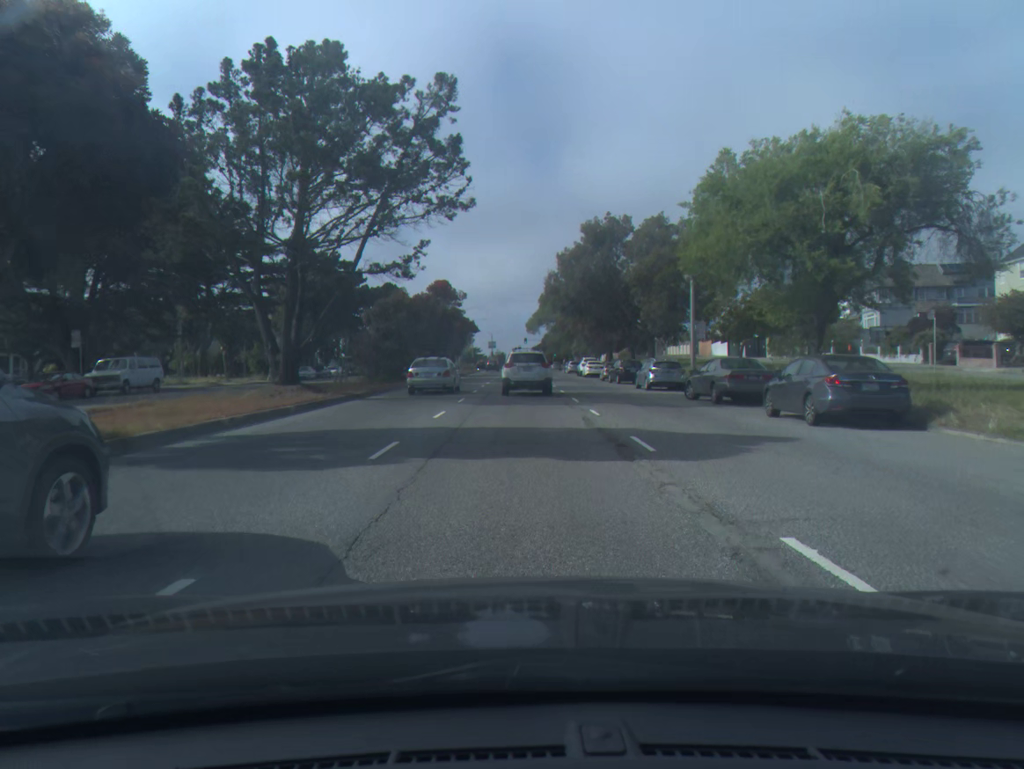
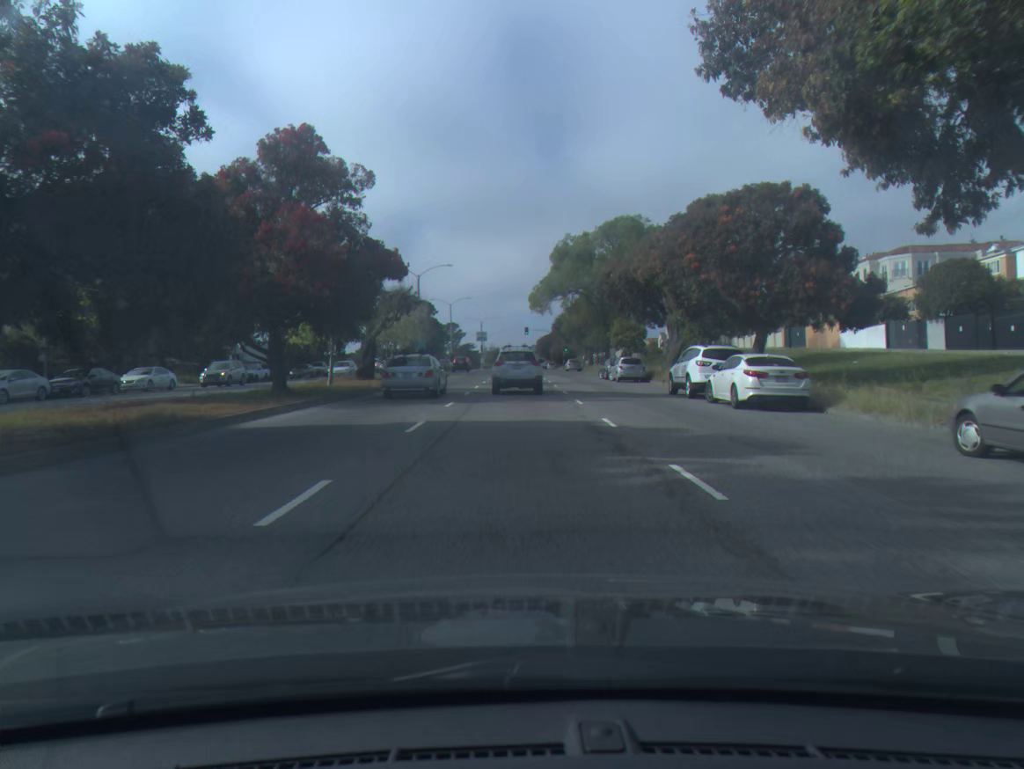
(0.0, +47.0) m; 0°
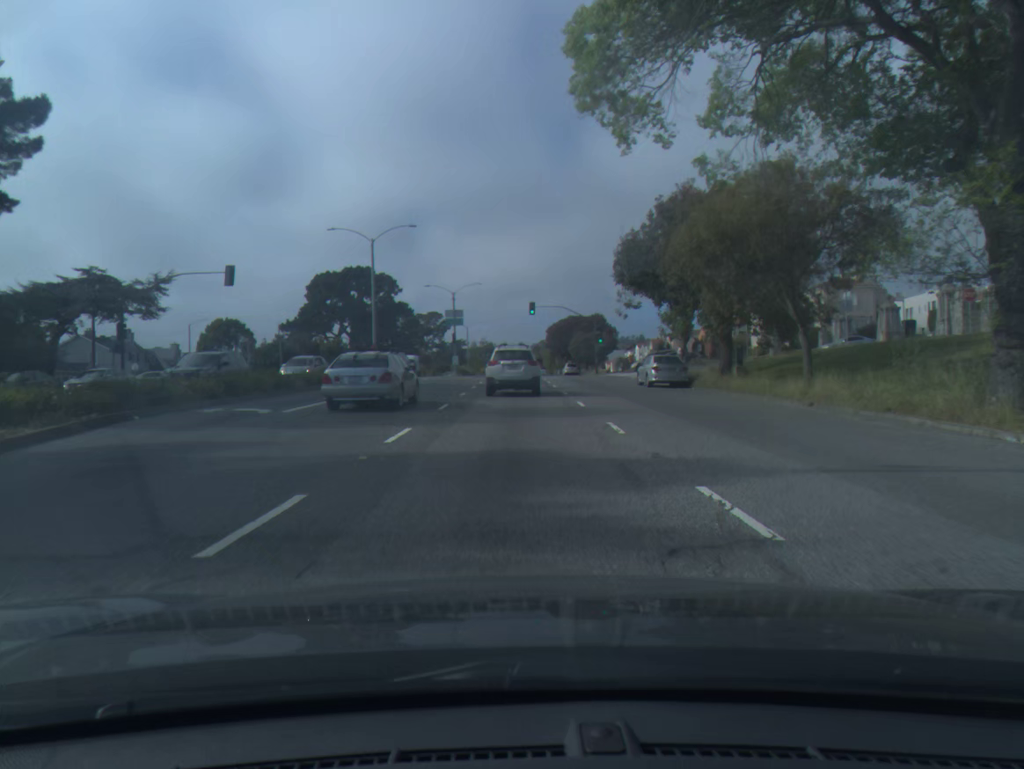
(-0.1, +58.9) m; 0°
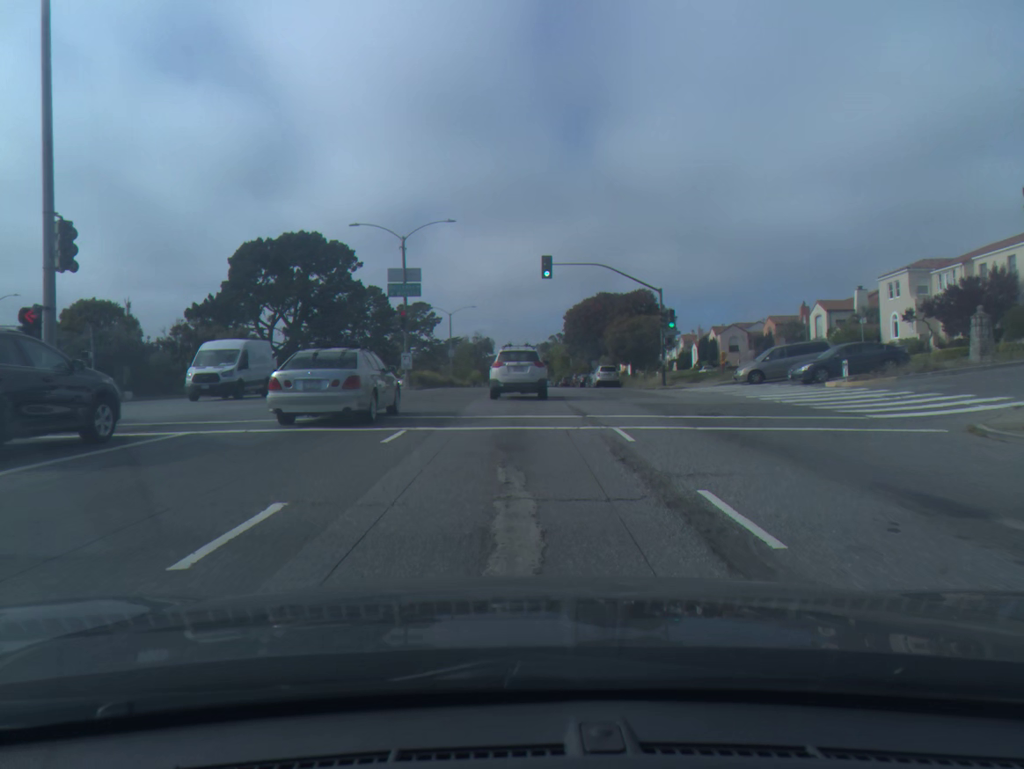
(0.0, +35.7) m; 0°
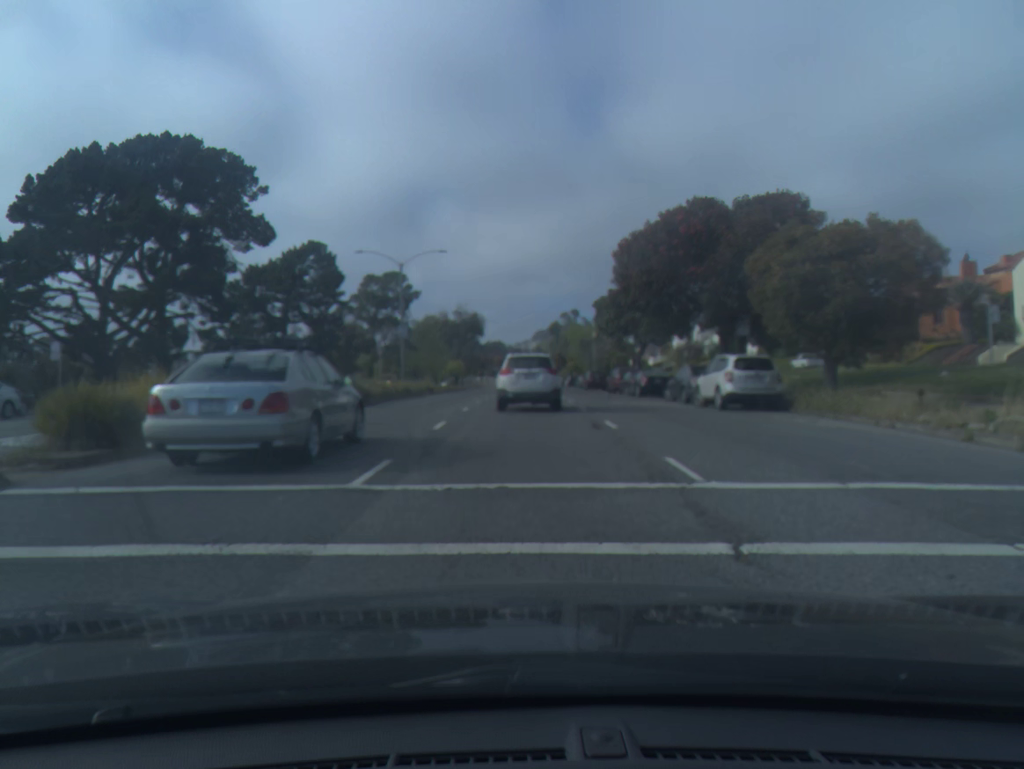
(-0.1, +35.8) m; 0°
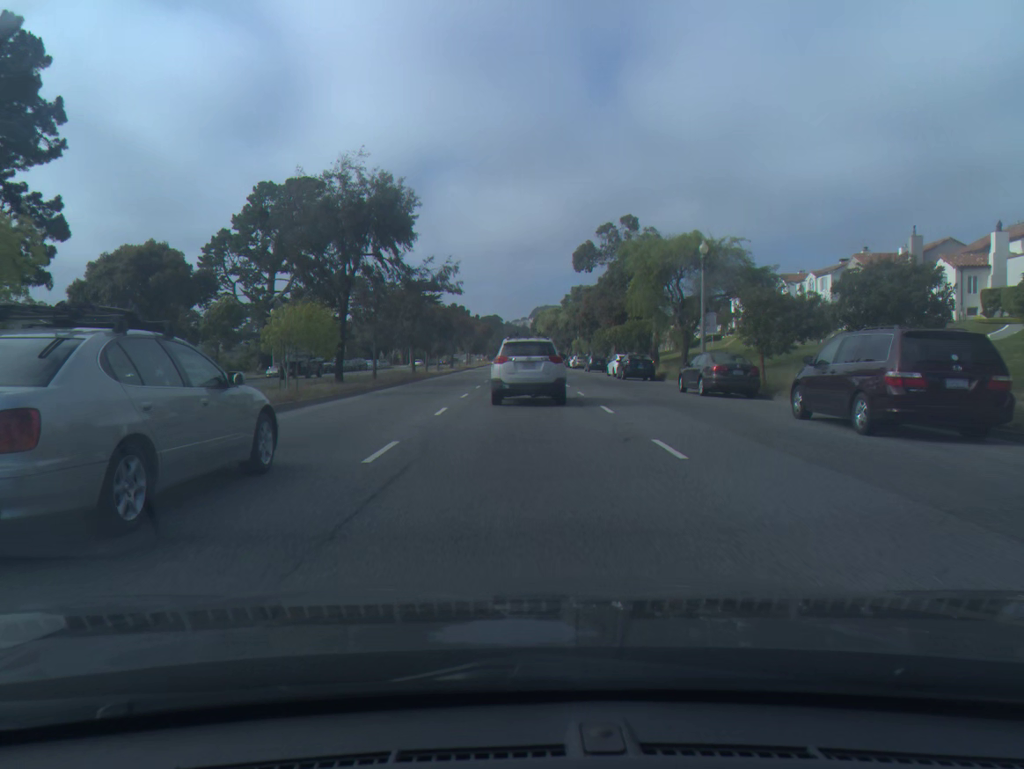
(+0.2, +57.9) m; 0°
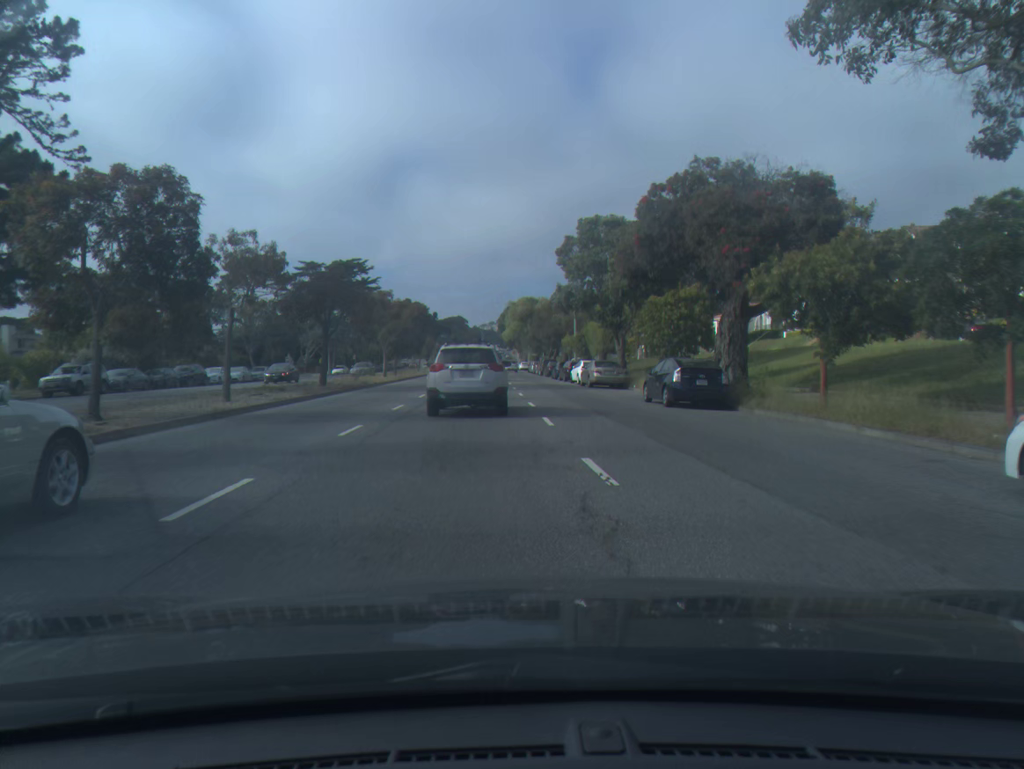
(+0.8, +46.1) m; +2°
